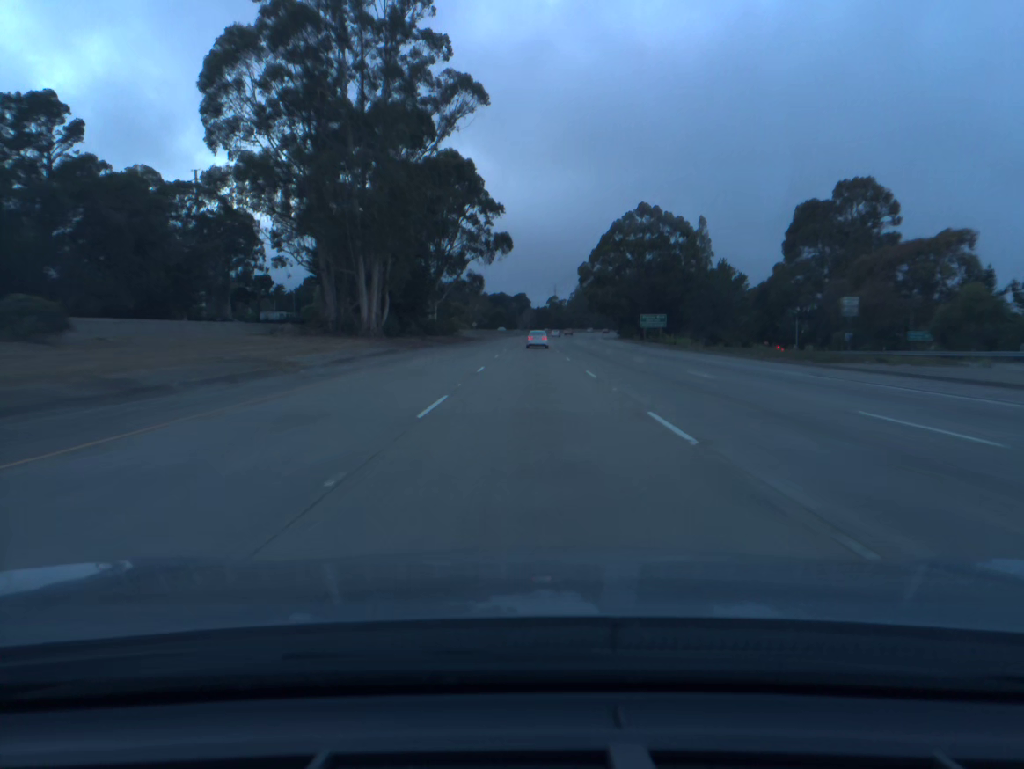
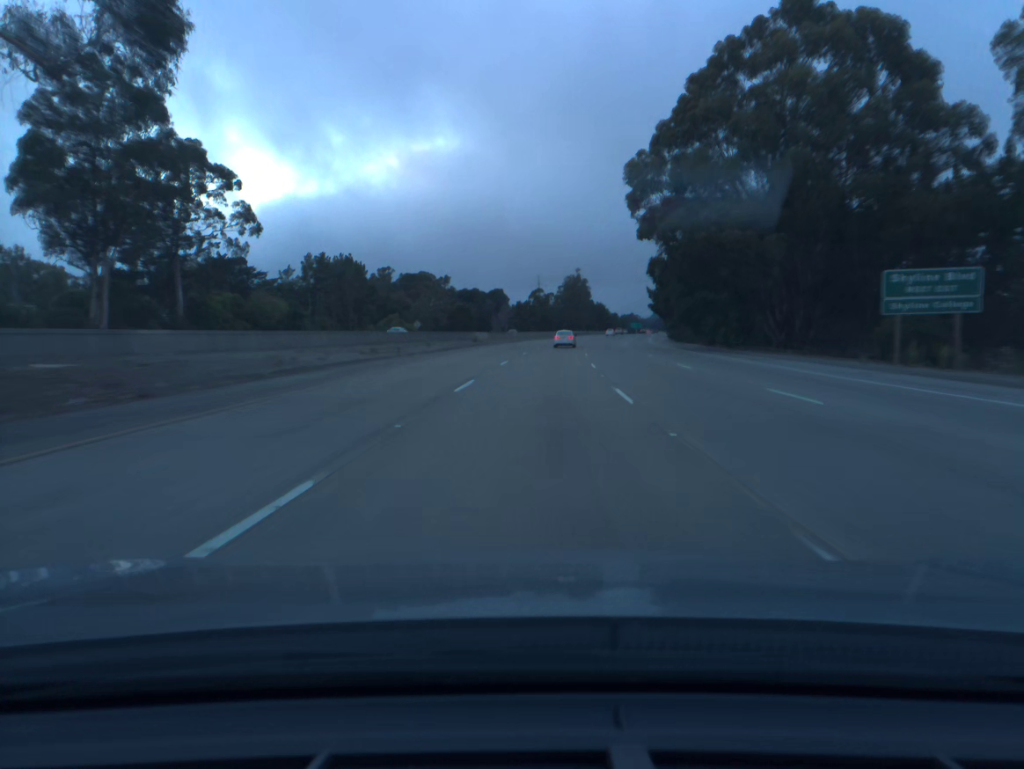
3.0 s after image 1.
(+0.5, +96.7) m; +1°
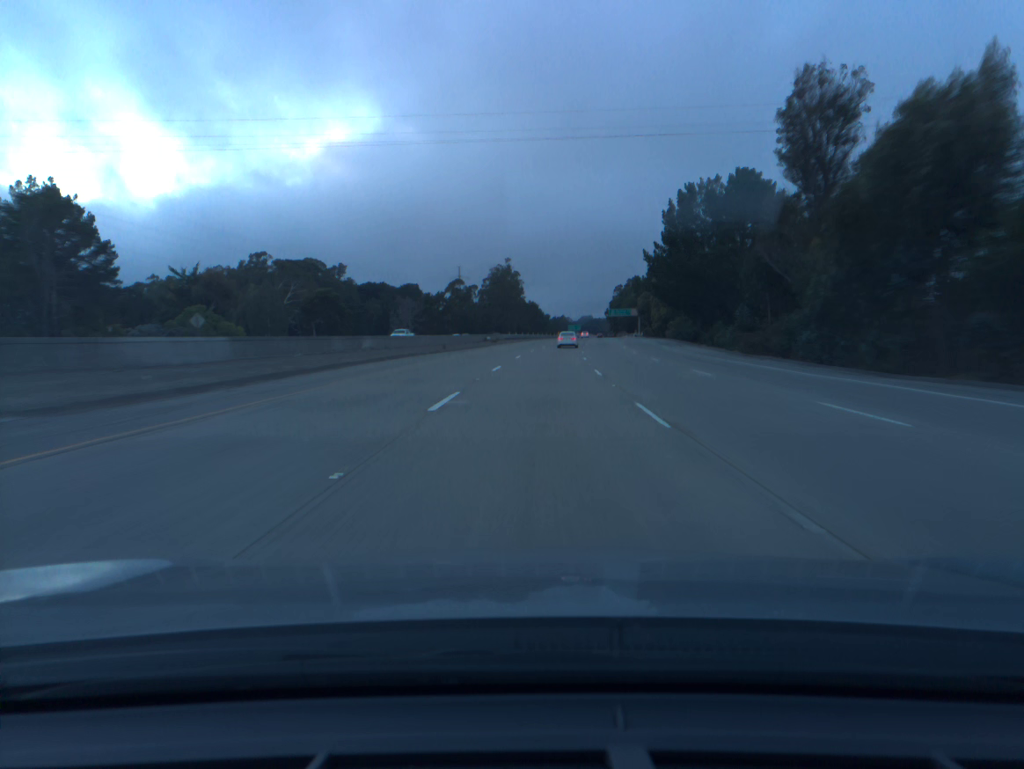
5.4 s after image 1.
(+3.5, +77.0) m; +5°
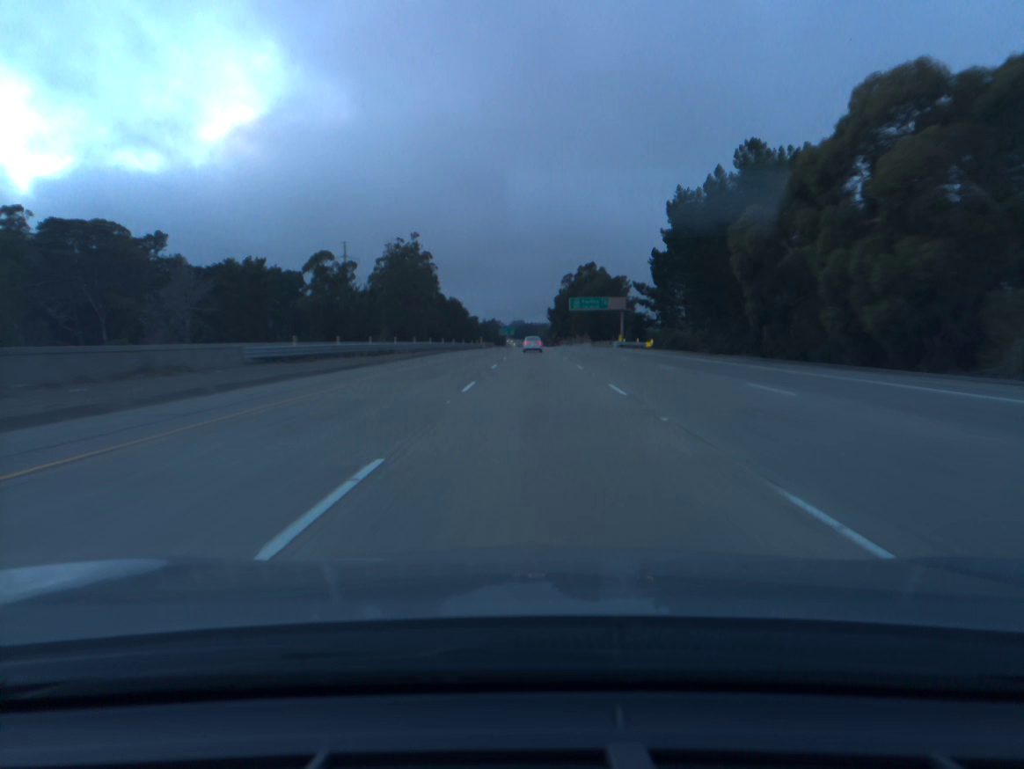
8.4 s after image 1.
(+4.9, +96.8) m; +5°
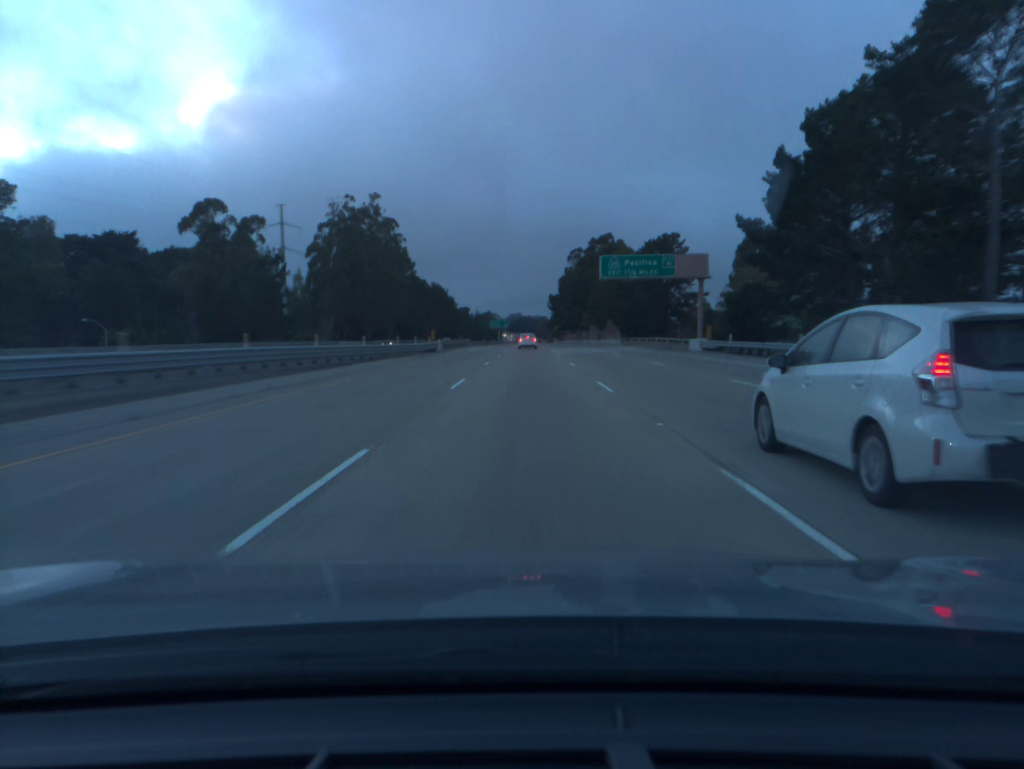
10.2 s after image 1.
(+0.3, +58.5) m; 0°
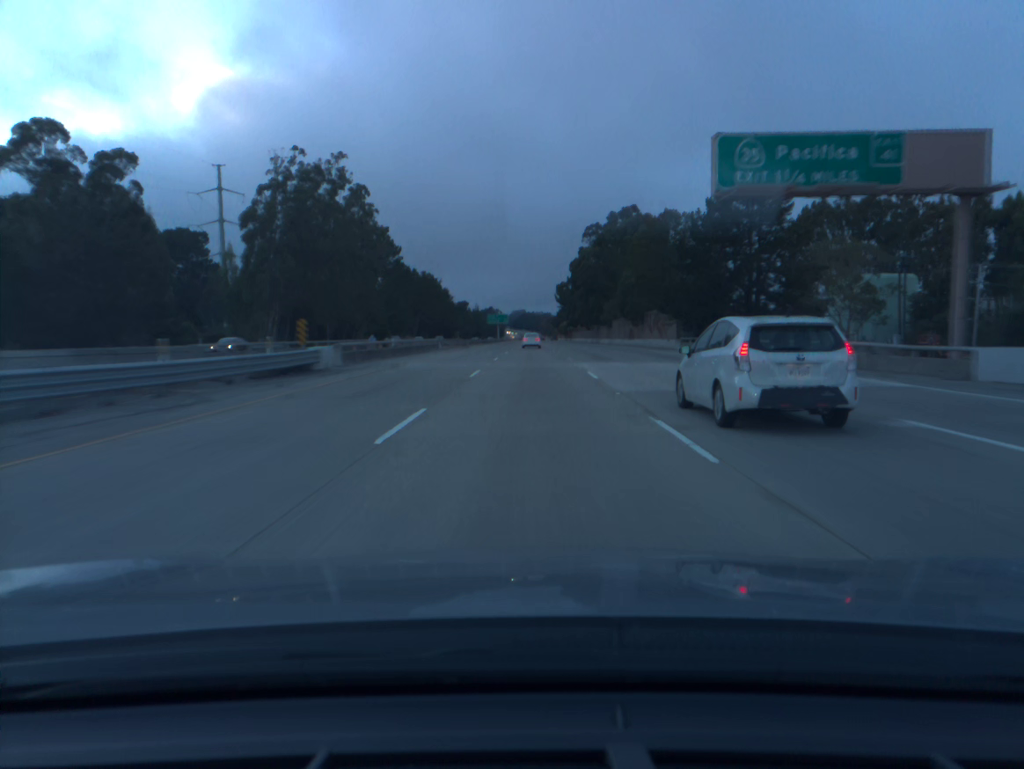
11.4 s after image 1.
(-0.1, +39.0) m; 0°
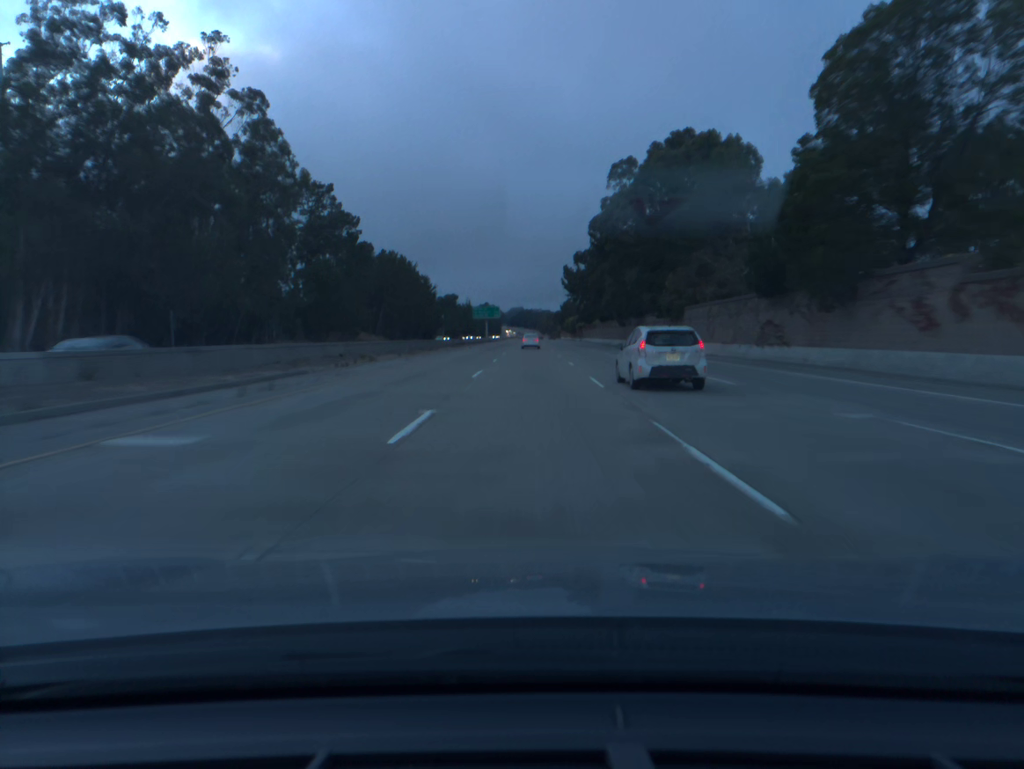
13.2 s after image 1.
(+0.1, +58.3) m; 0°
